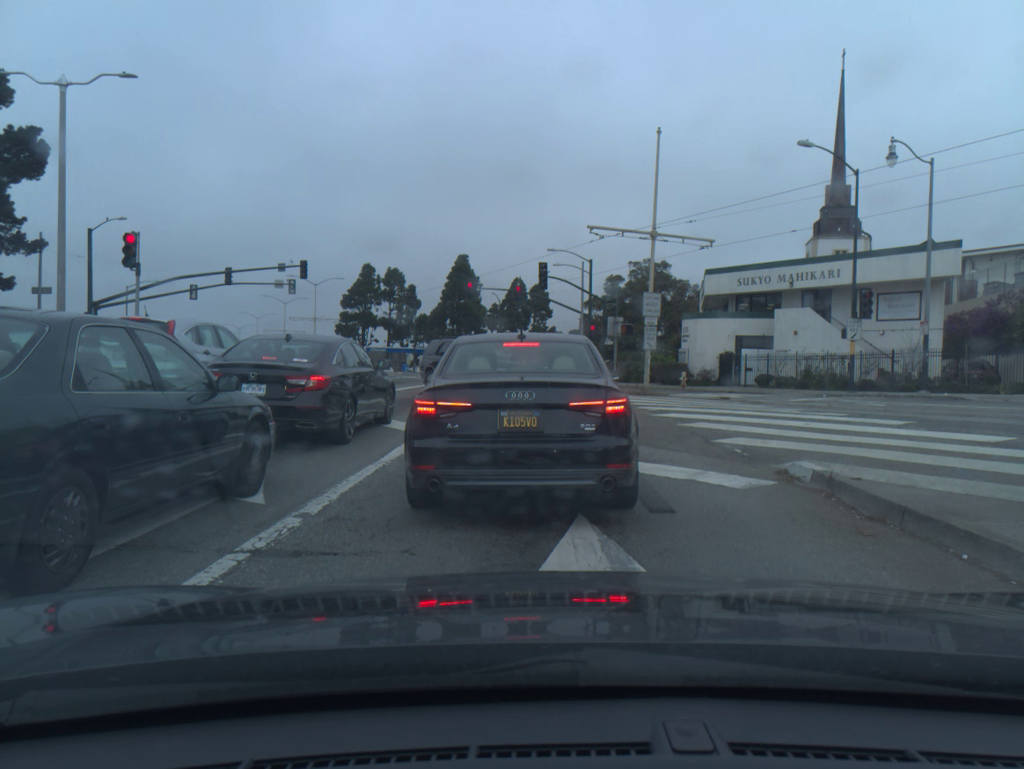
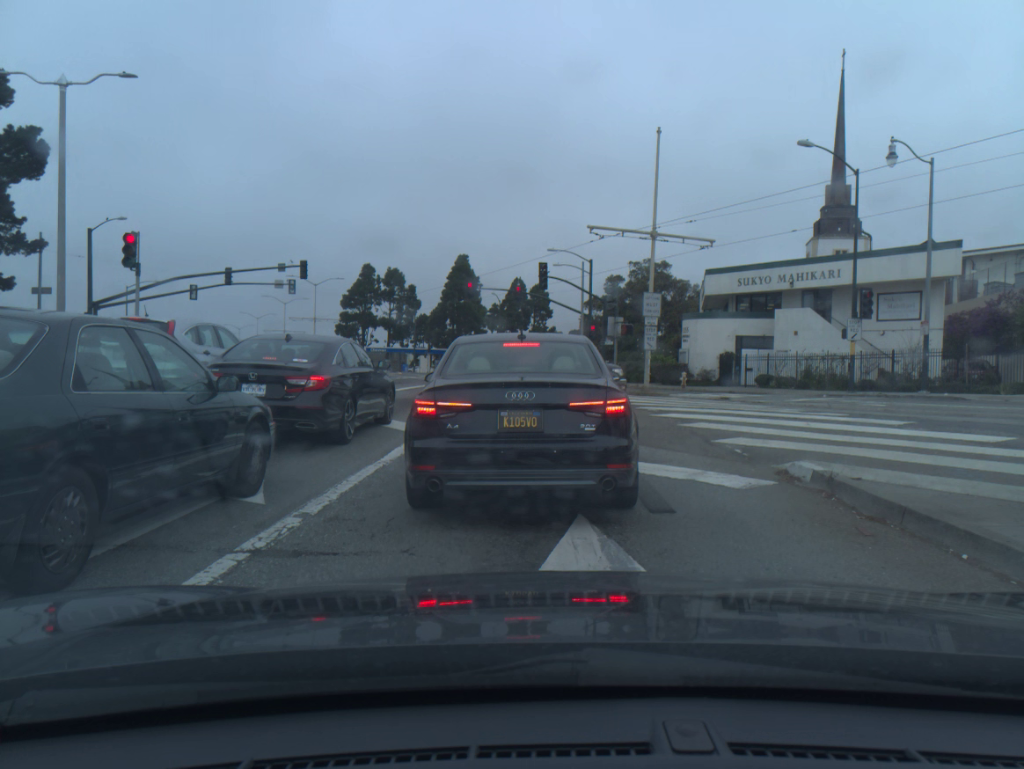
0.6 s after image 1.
(0.0, 0.0) m; 0°
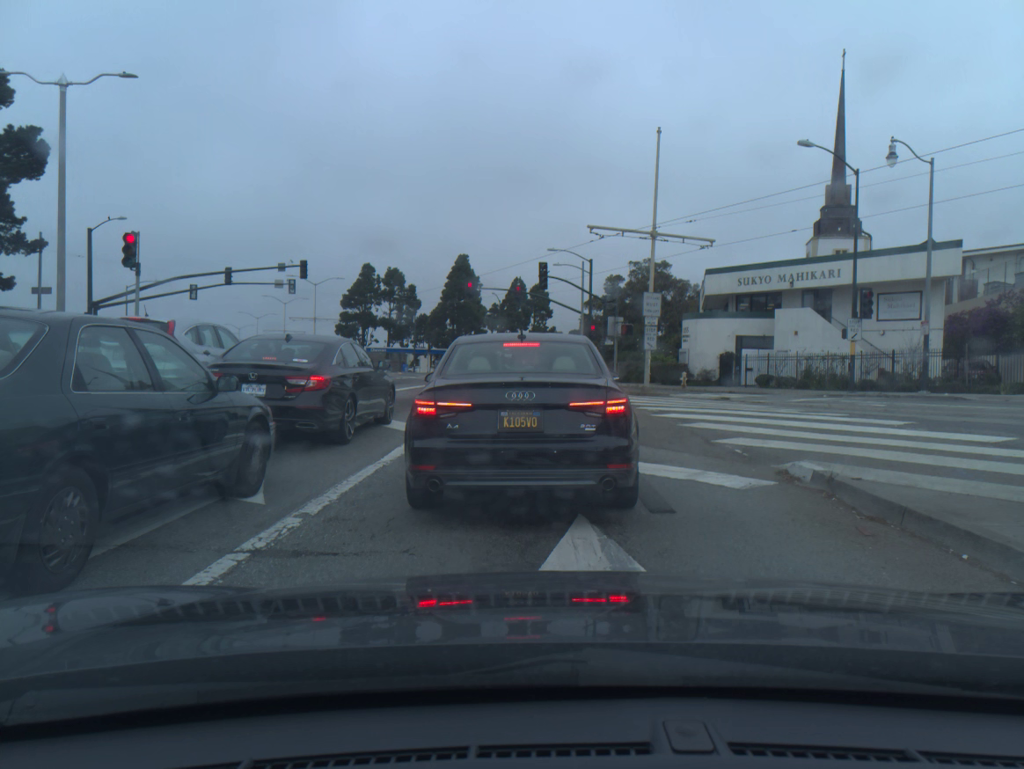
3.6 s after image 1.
(0.0, 0.0) m; 0°
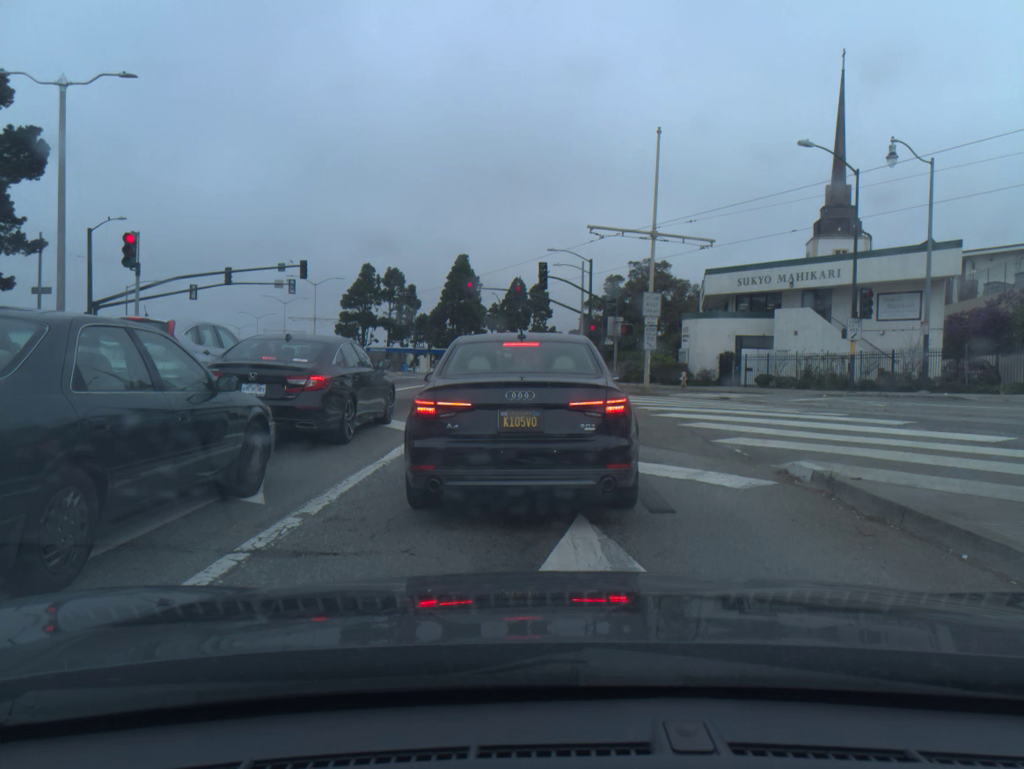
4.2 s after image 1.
(0.0, 0.0) m; 0°
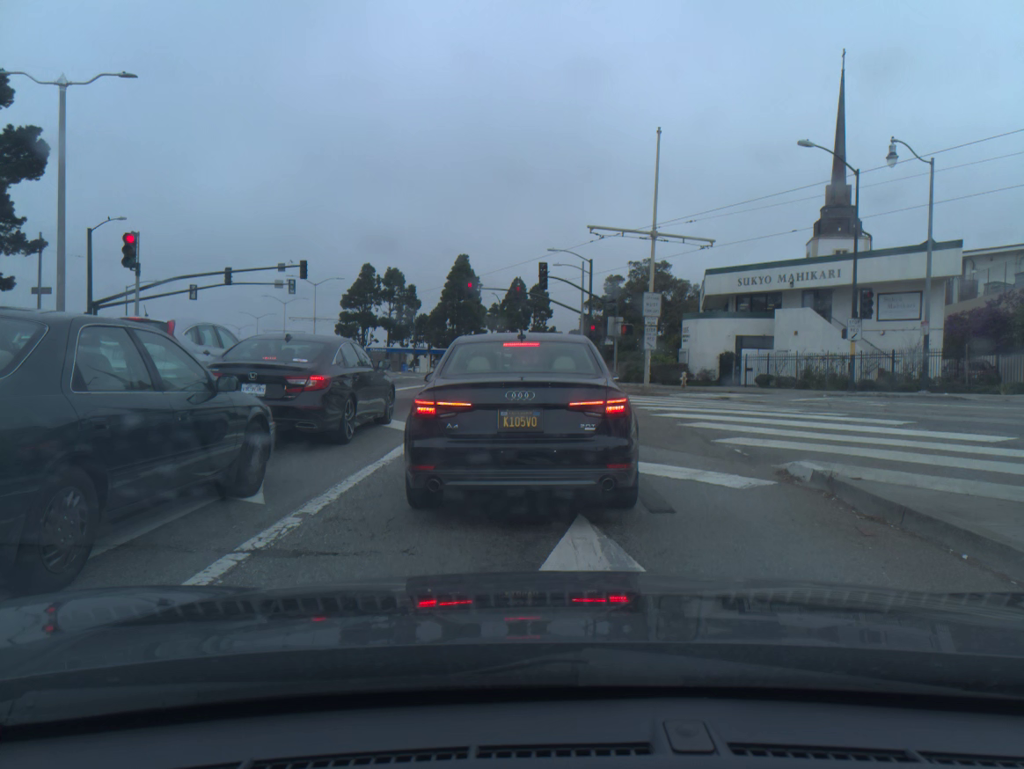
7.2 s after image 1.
(0.0, 0.0) m; 0°
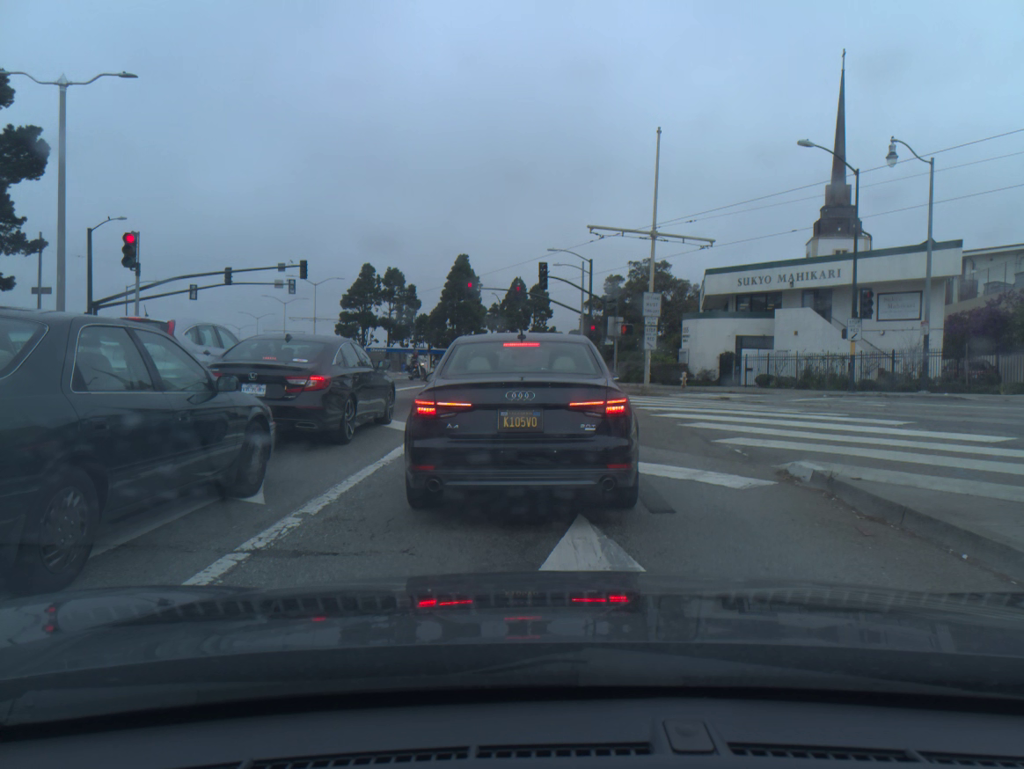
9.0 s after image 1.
(0.0, 0.0) m; 0°
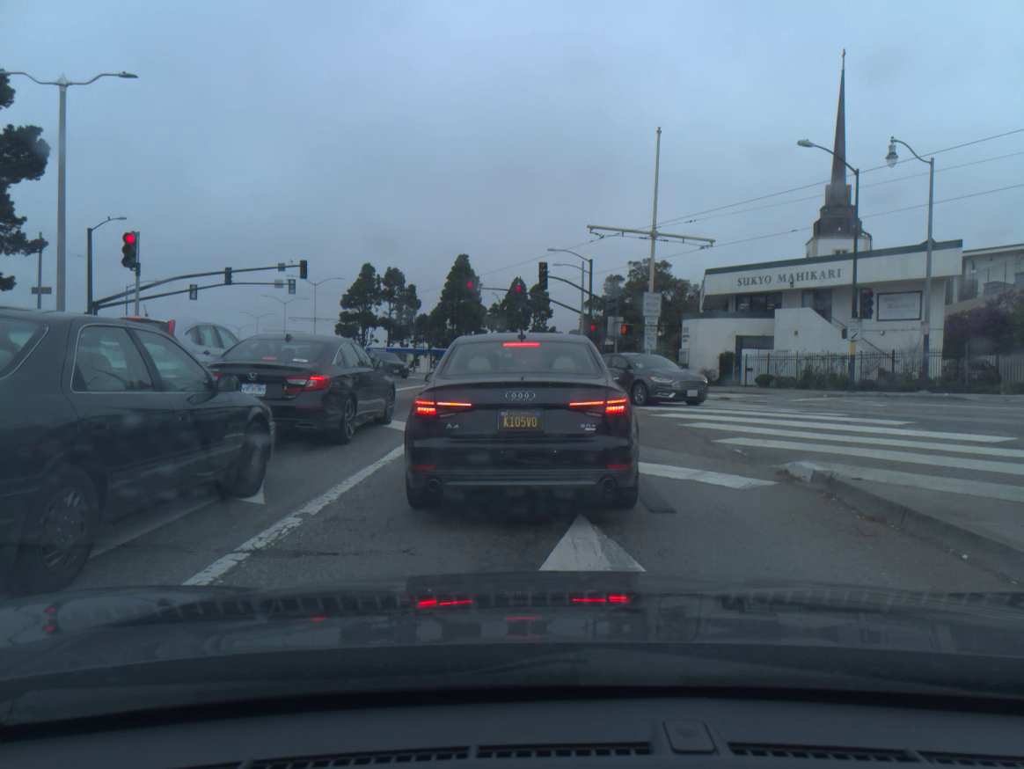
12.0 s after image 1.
(0.0, -0.1) m; 0°
